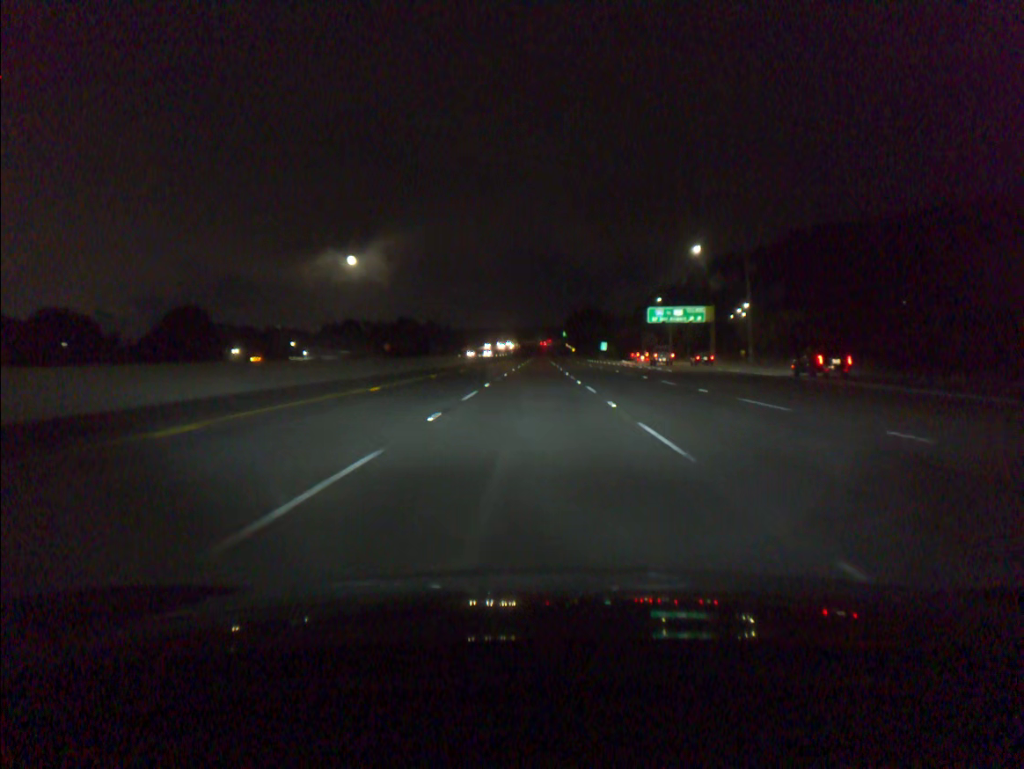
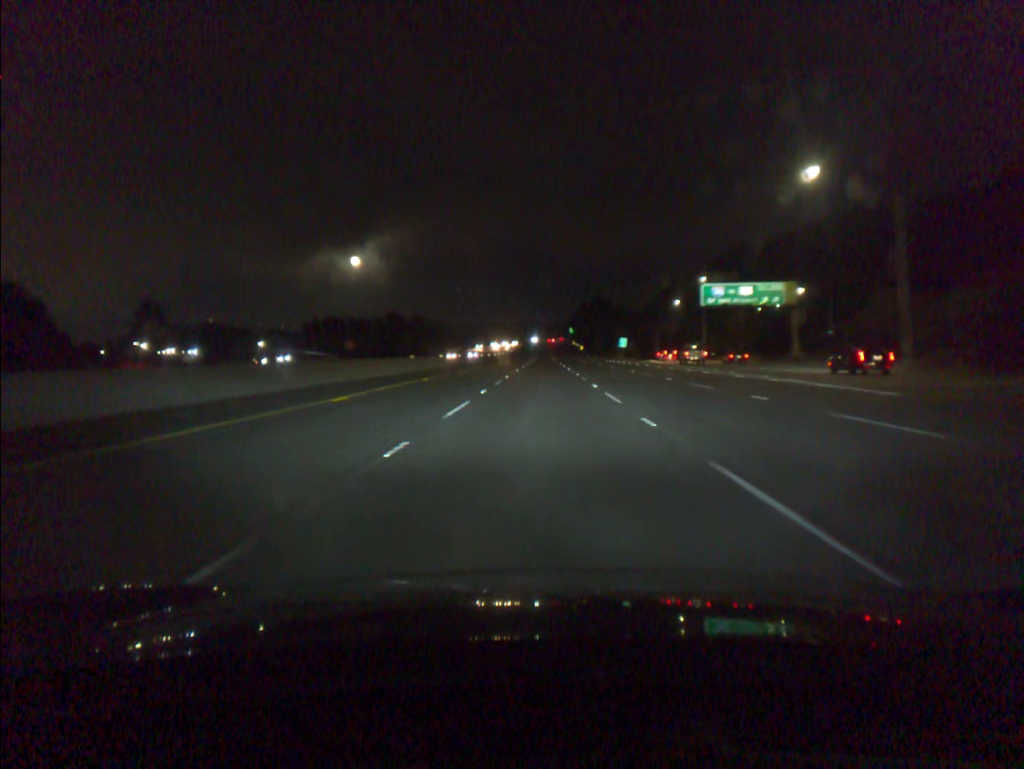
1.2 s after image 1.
(-0.1, +34.7) m; 0°
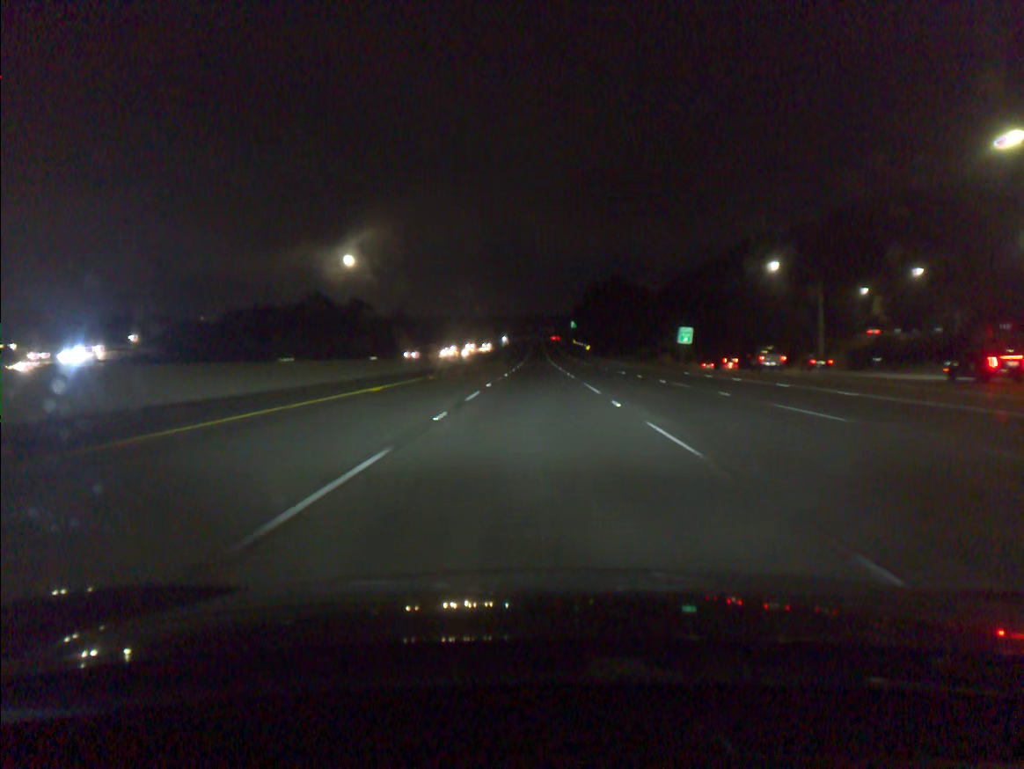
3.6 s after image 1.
(+0.4, +69.2) m; 0°
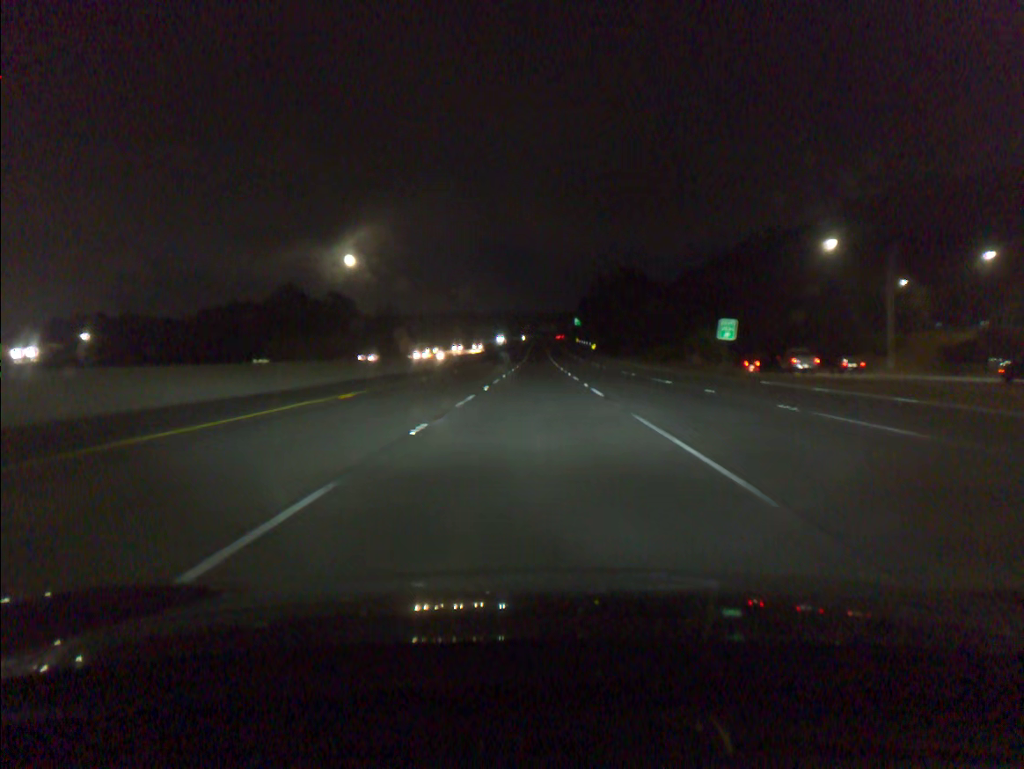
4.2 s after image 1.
(0.0, +17.3) m; 0°
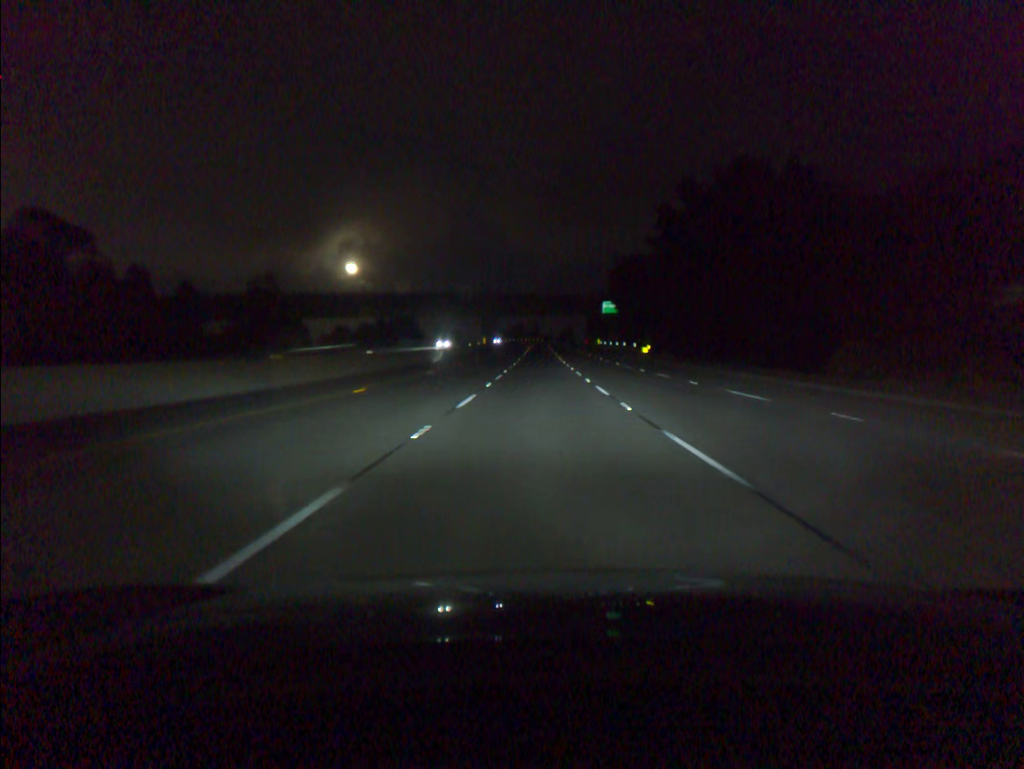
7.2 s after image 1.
(-0.2, +86.4) m; 0°
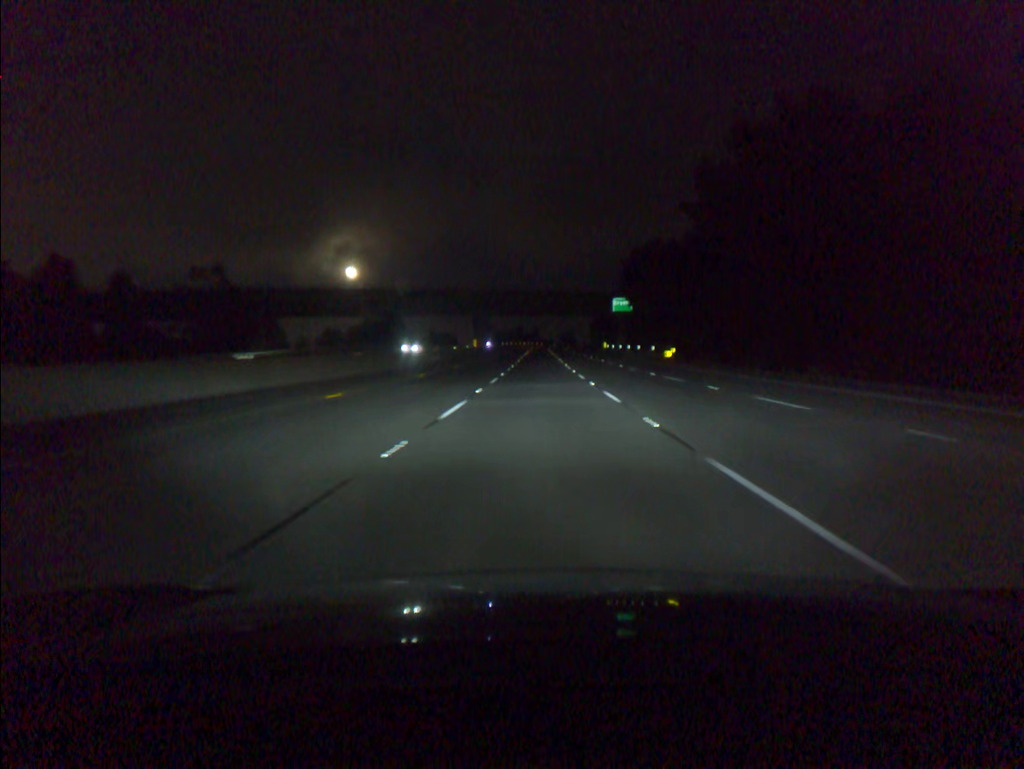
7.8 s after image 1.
(0.0, +17.3) m; 0°
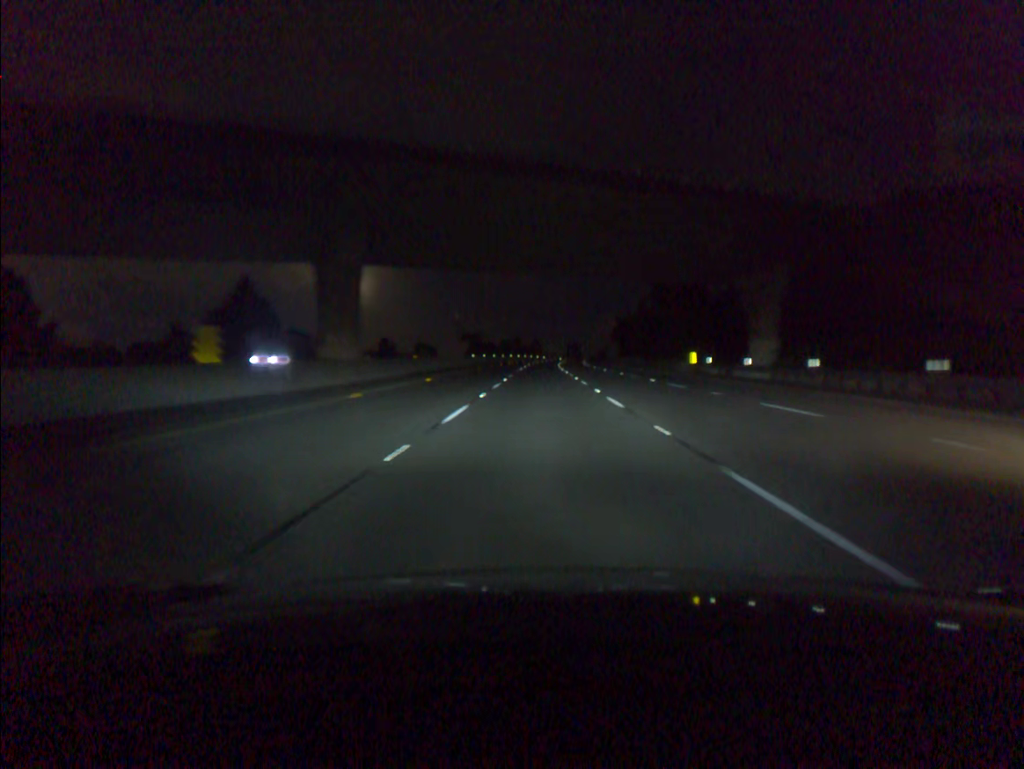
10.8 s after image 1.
(-0.1, +85.7) m; 0°
